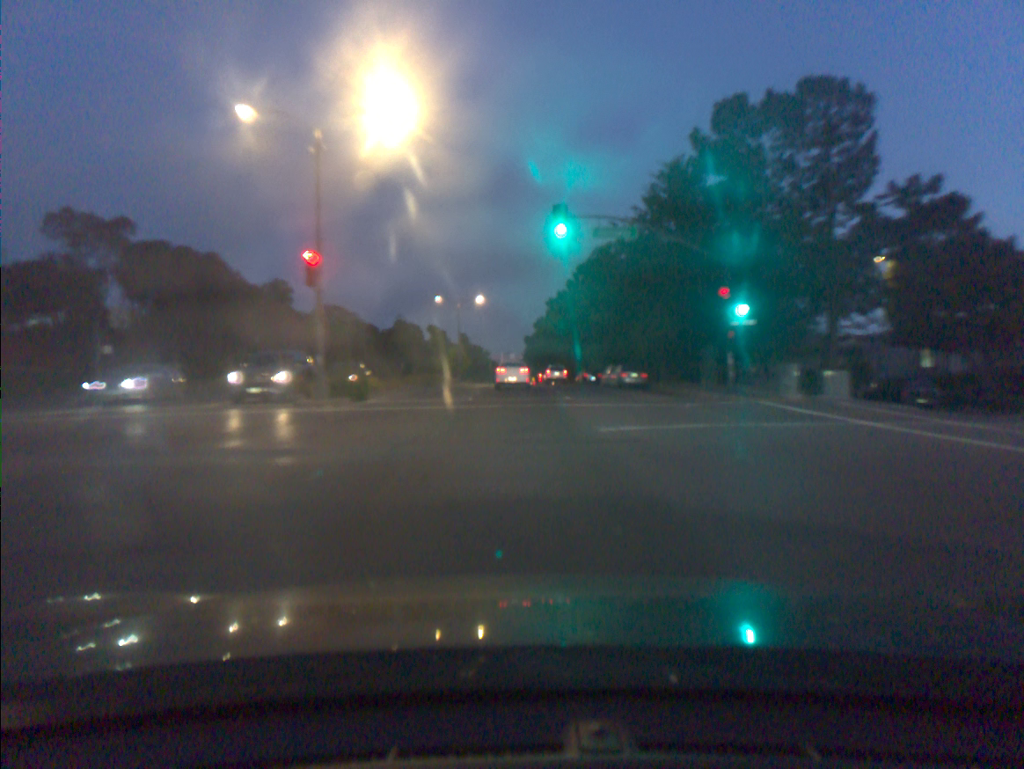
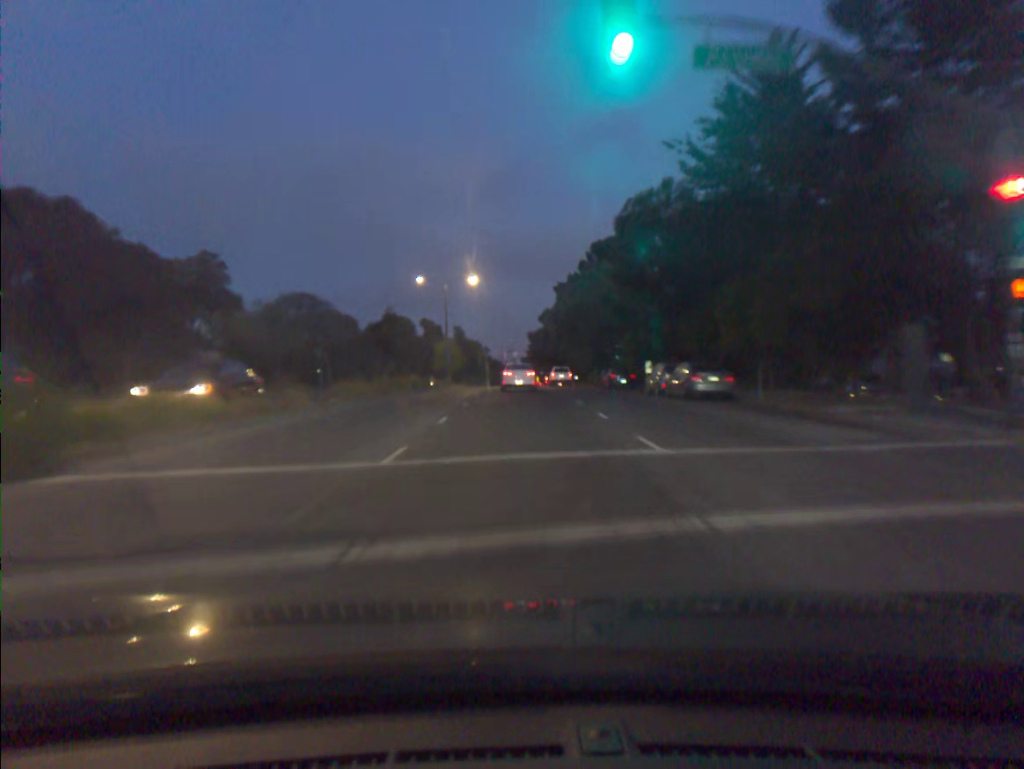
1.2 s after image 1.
(-0.1, +17.6) m; -1°
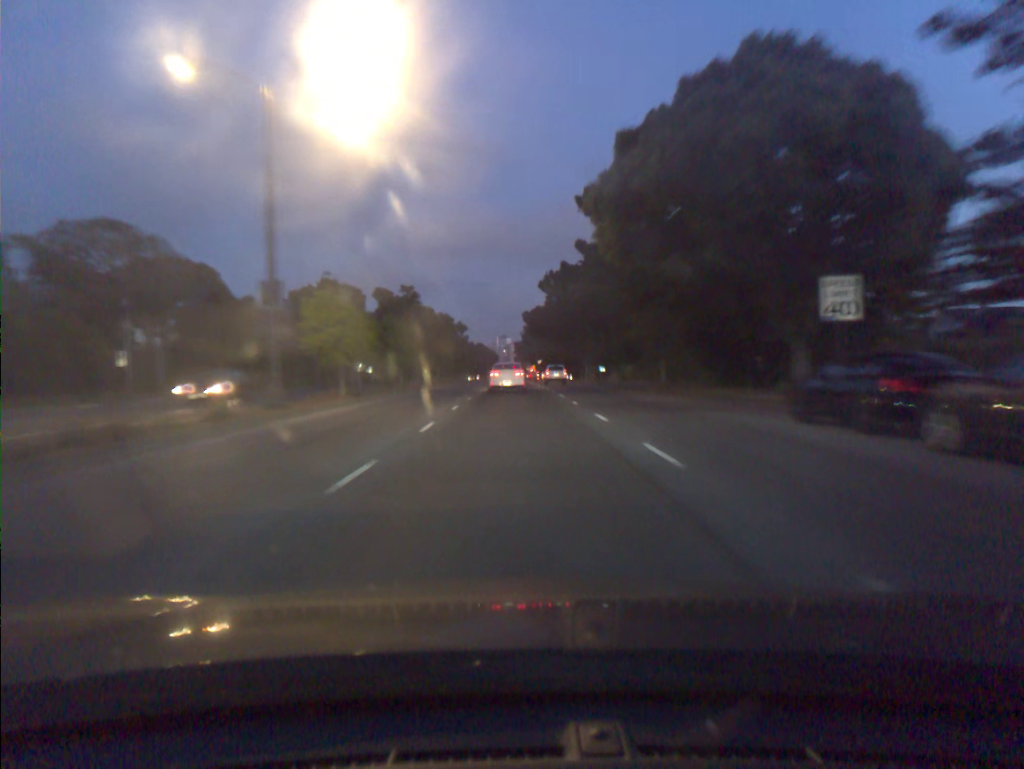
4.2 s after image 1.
(+0.1, +44.7) m; 0°
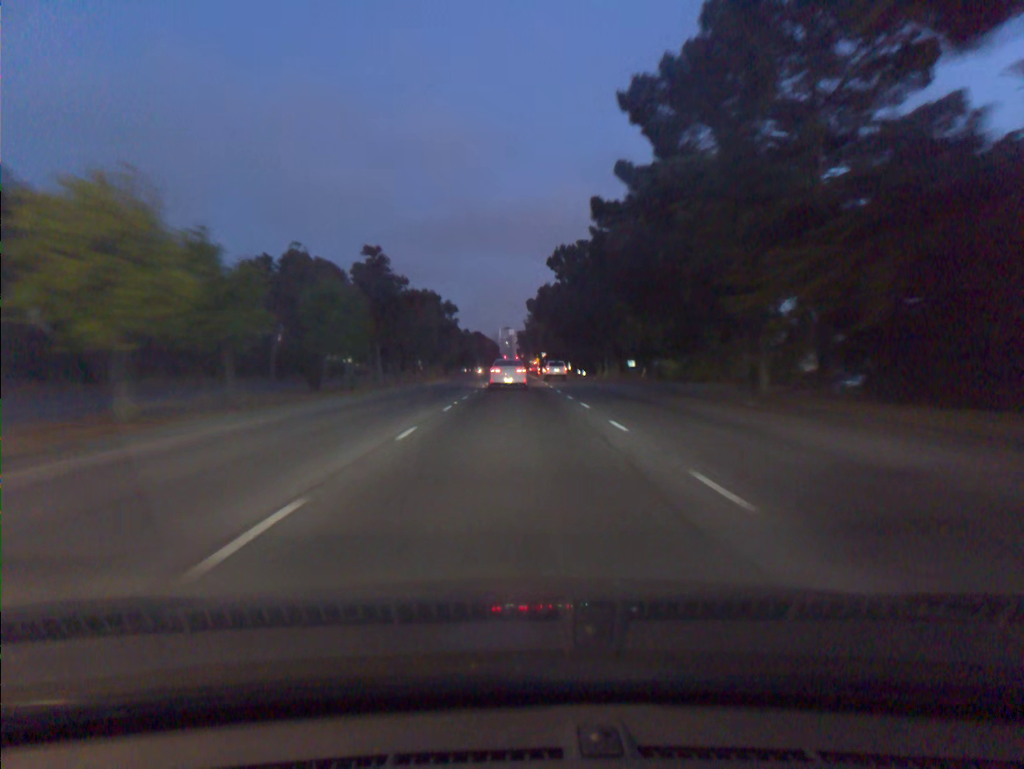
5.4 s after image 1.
(0.0, +17.7) m; 0°
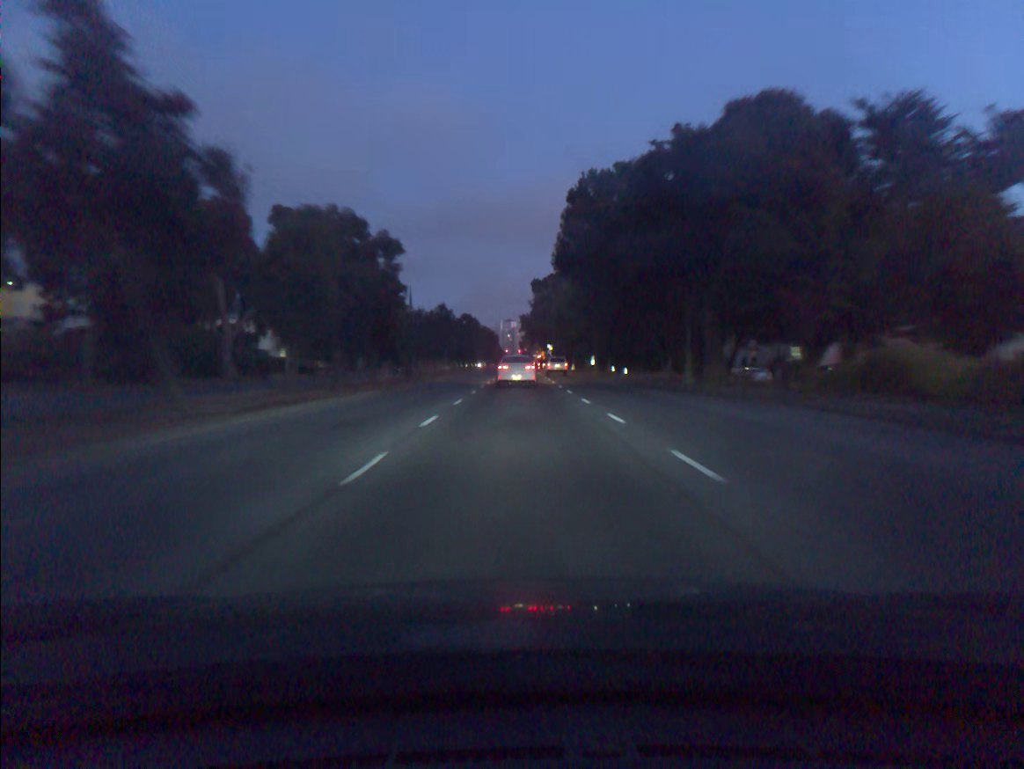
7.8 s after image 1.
(-0.1, +33.8) m; 0°
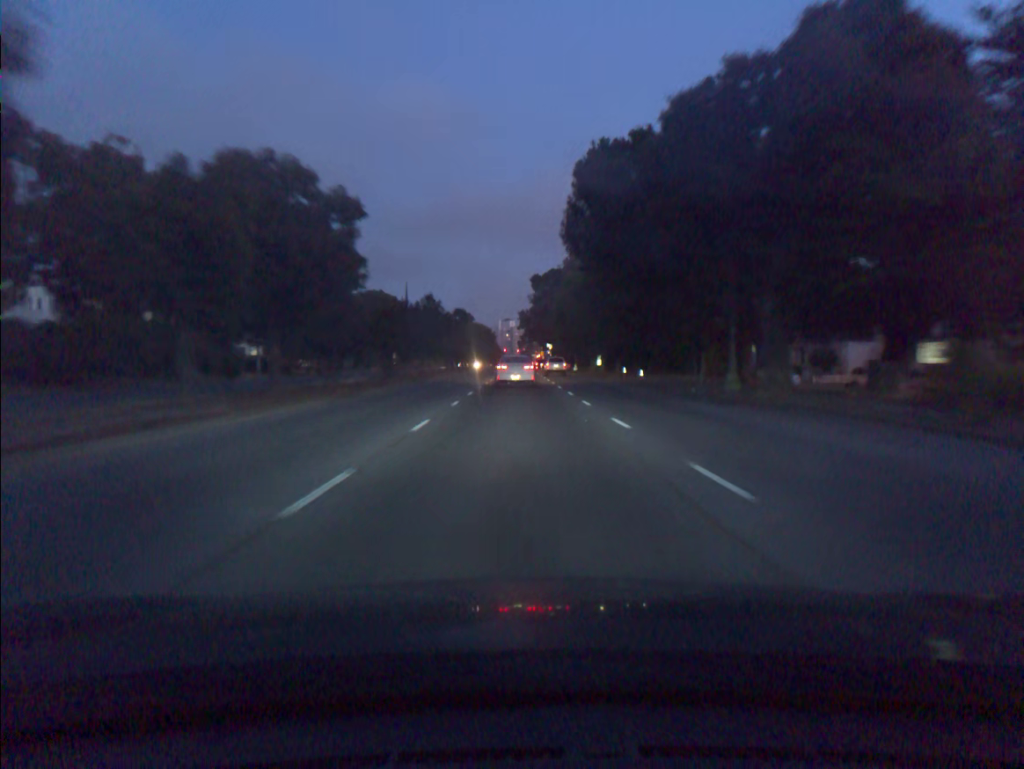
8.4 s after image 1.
(0.0, +8.3) m; 0°
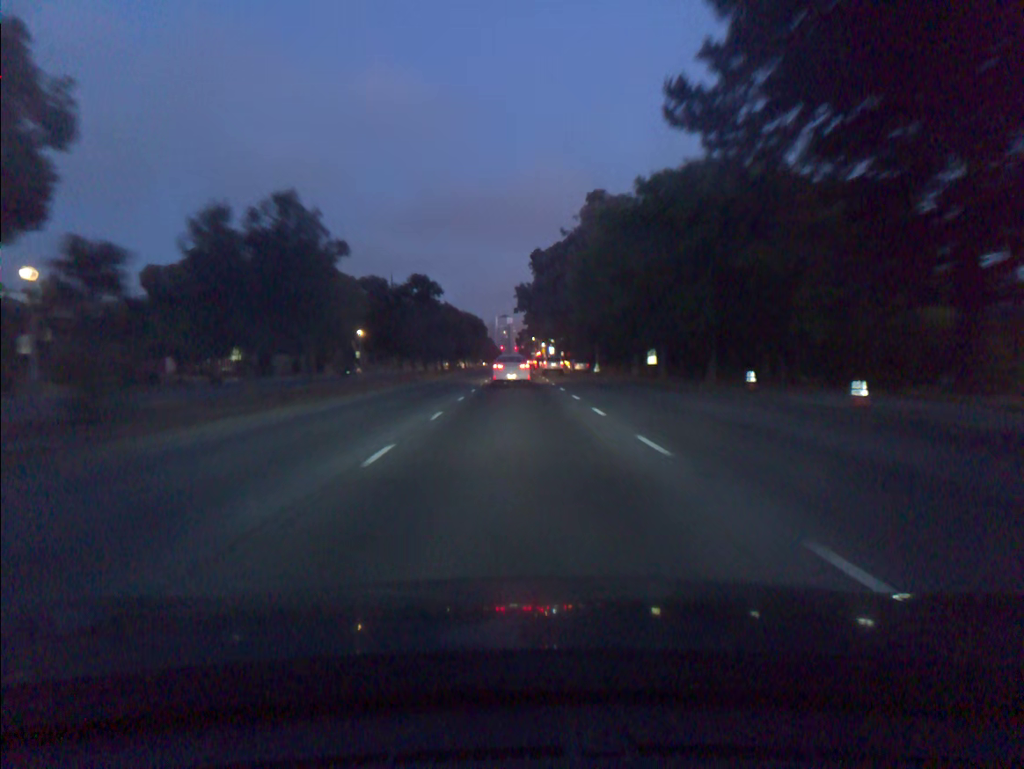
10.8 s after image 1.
(0.0, +33.1) m; 0°
